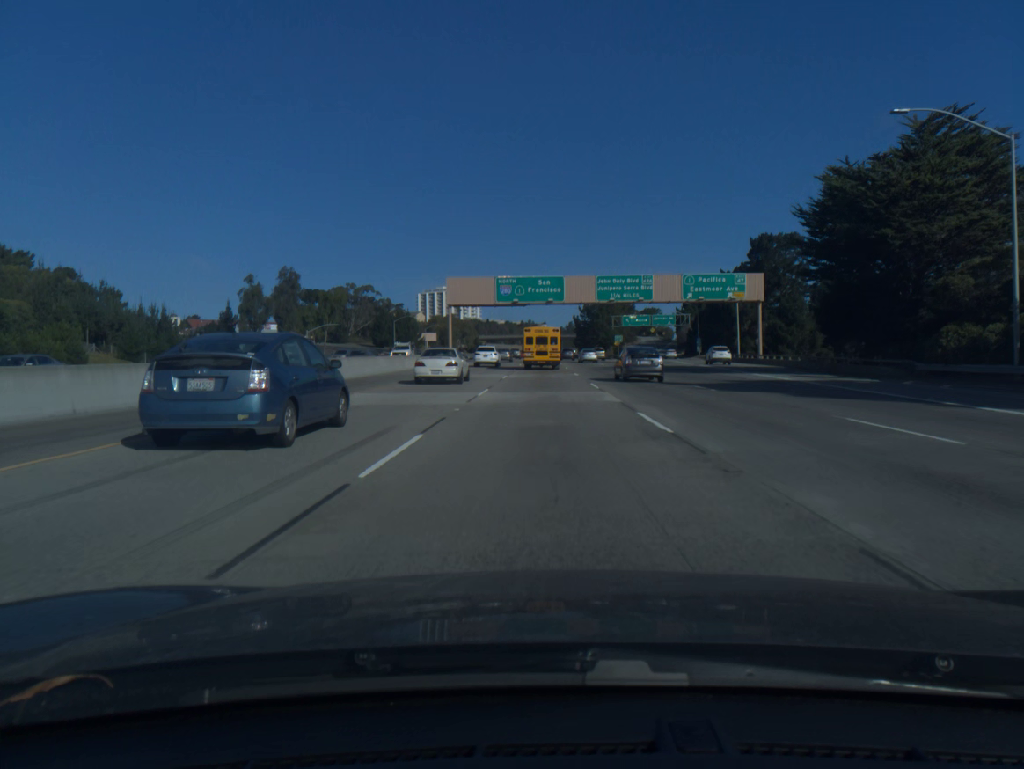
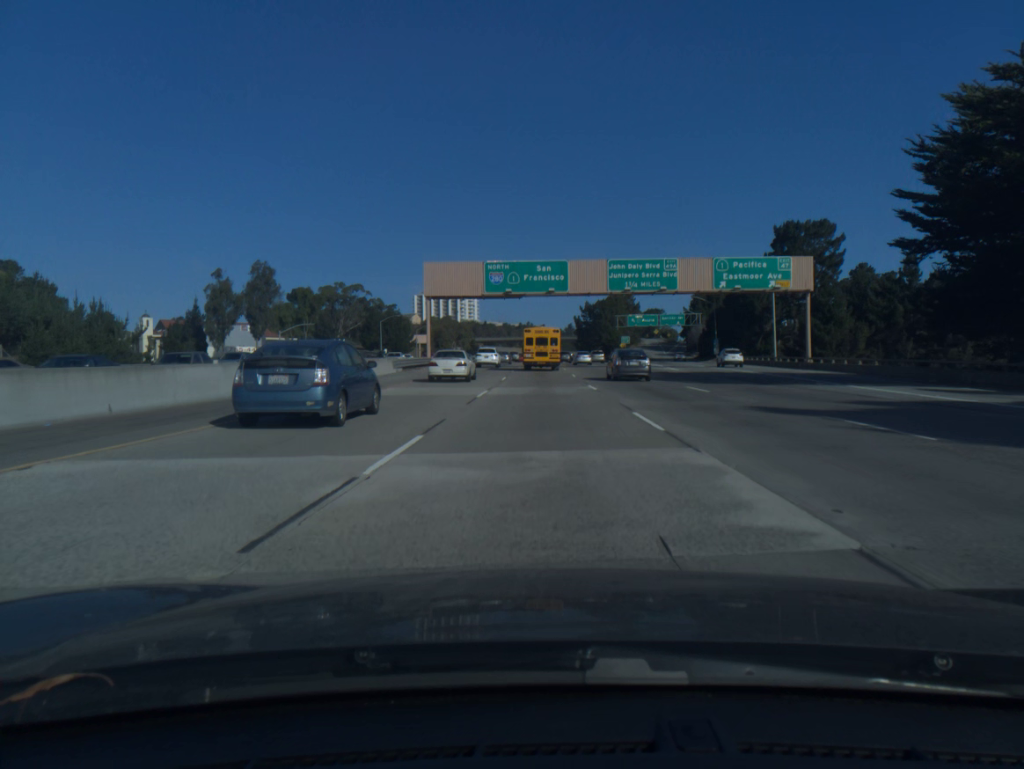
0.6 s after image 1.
(0.0, +14.2) m; 0°
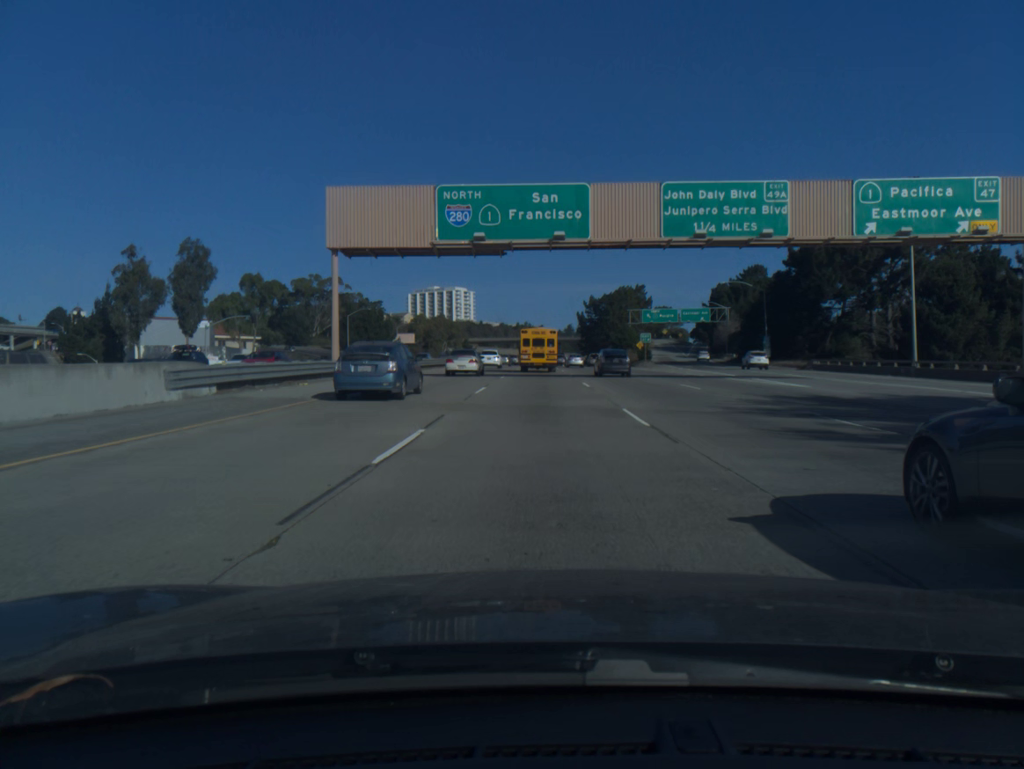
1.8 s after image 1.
(0.0, +28.3) m; 0°
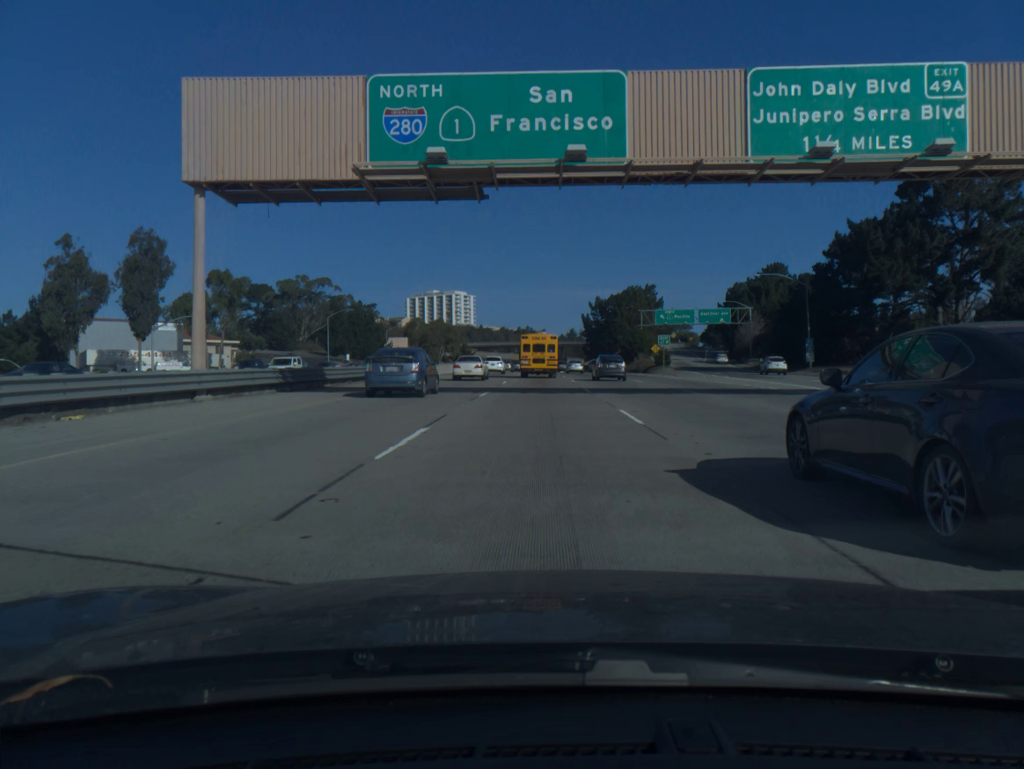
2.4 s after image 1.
(0.0, +14.1) m; 0°
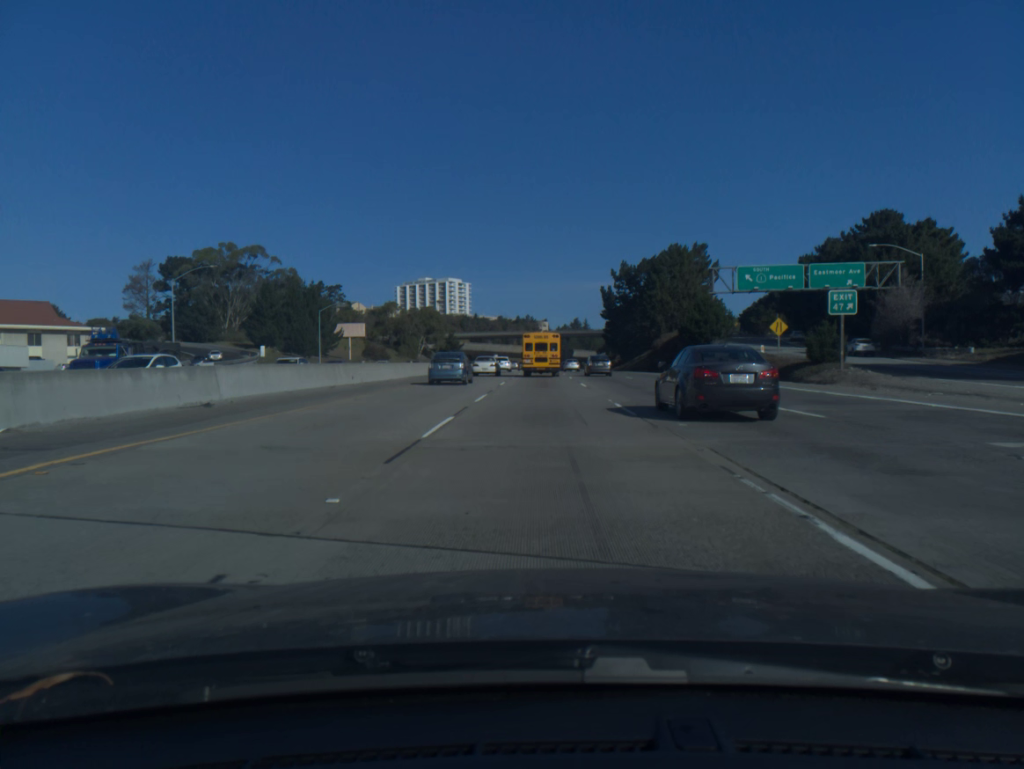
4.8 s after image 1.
(-0.1, +56.0) m; 0°
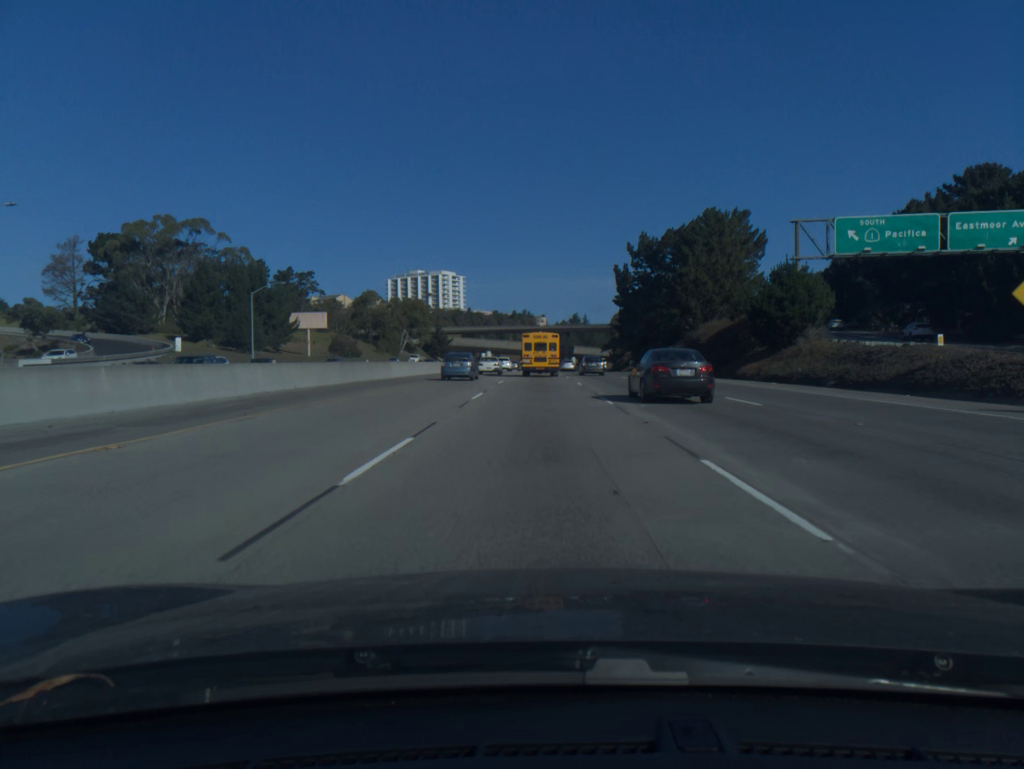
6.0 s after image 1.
(0.0, +27.9) m; 0°
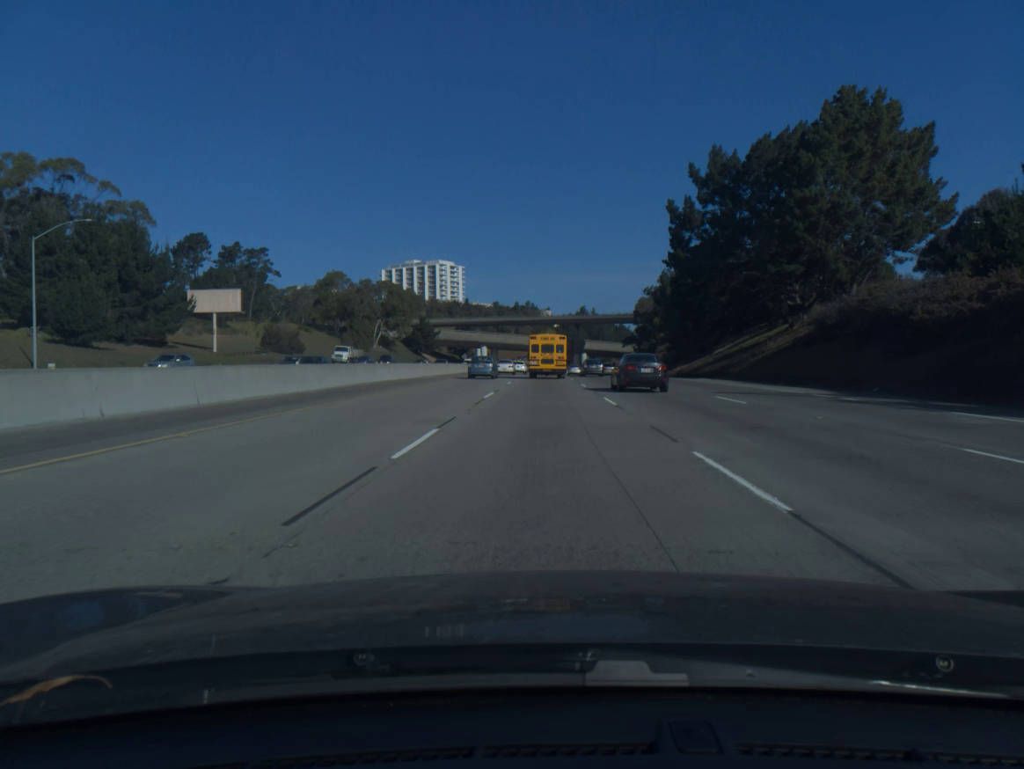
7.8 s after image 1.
(0.0, +41.8) m; 0°
